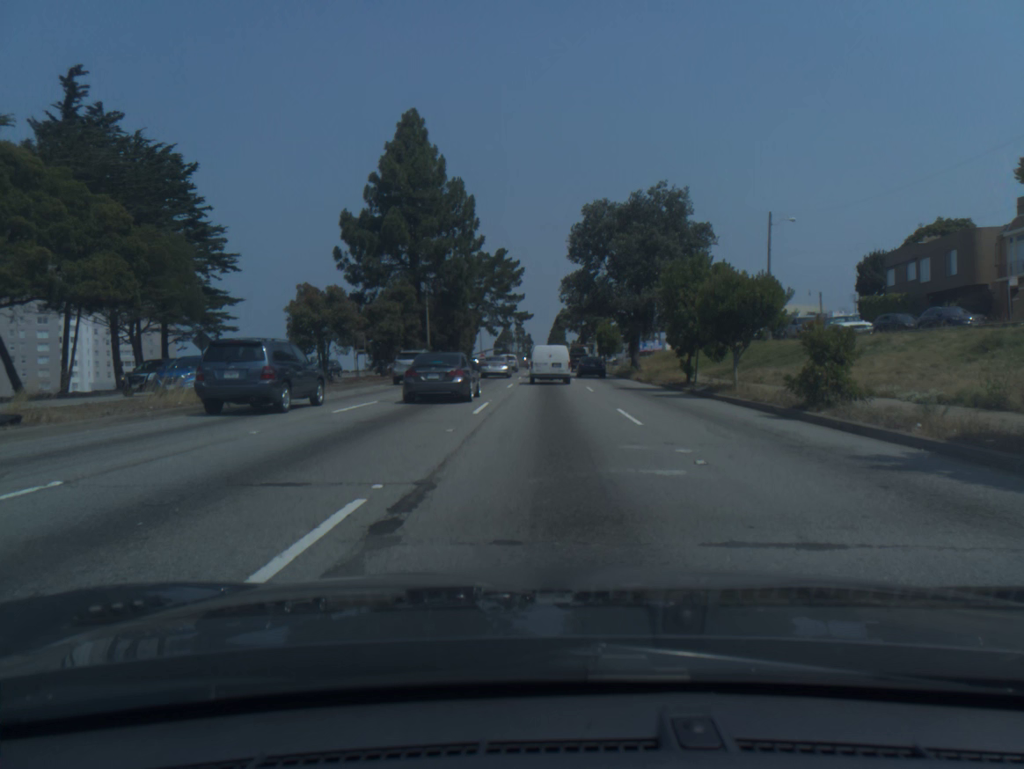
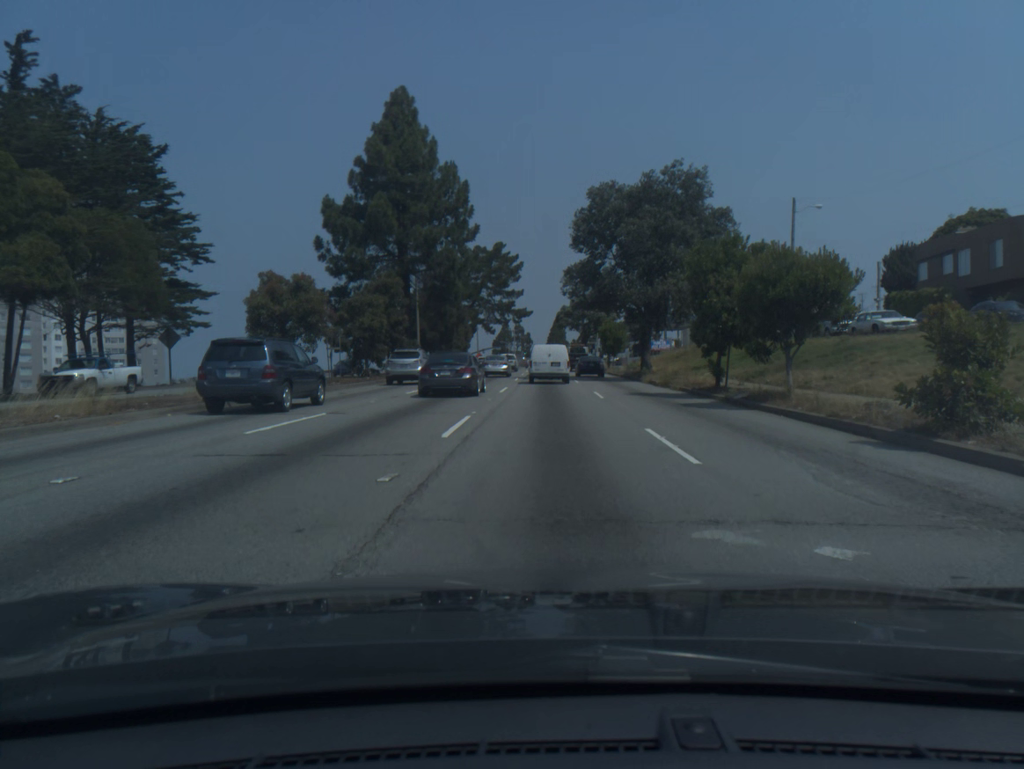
(0.0, +5.1) m; +1°
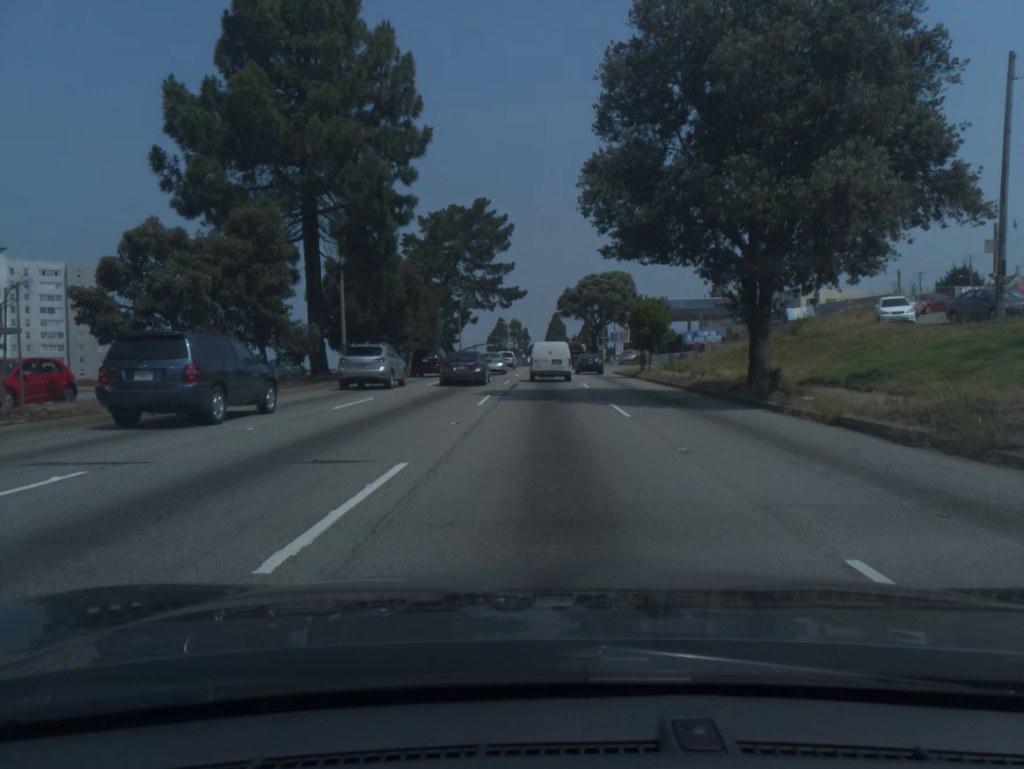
(+0.1, +23.4) m; 0°
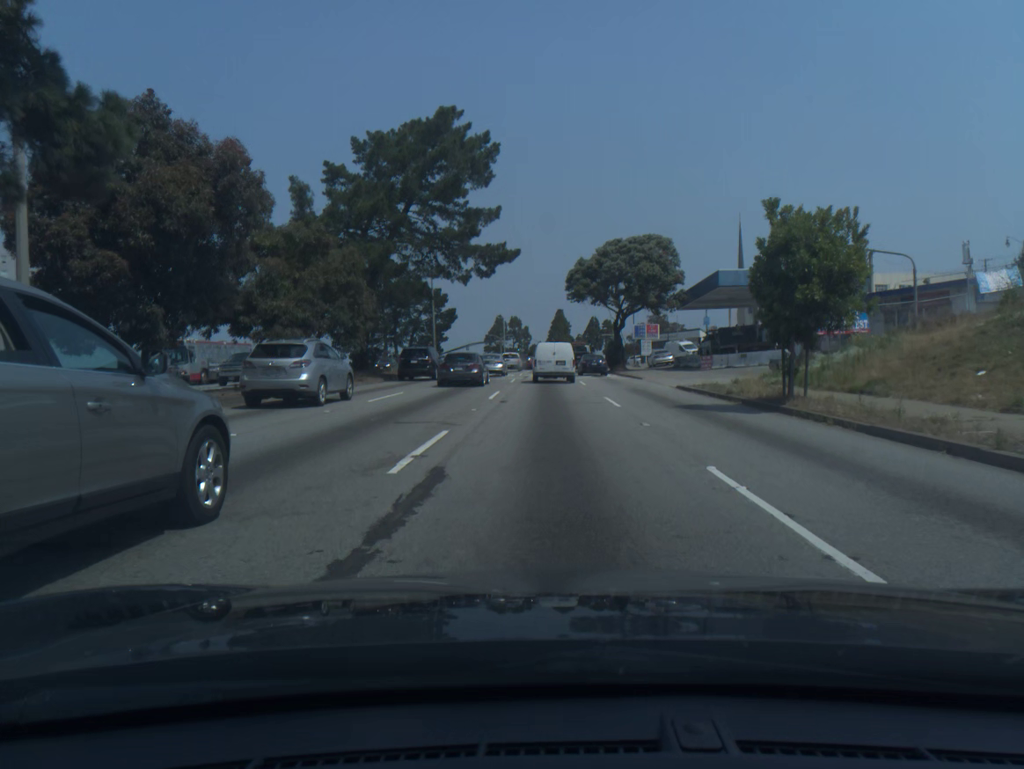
(0.0, +25.5) m; 0°
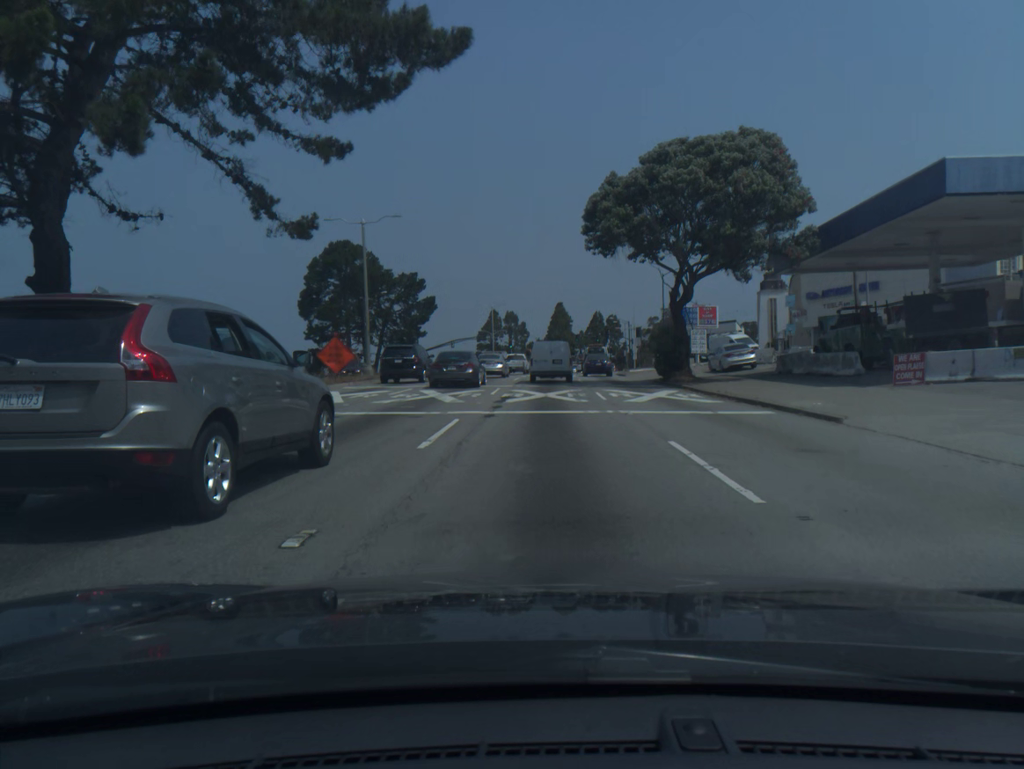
(0.0, +27.3) m; 0°
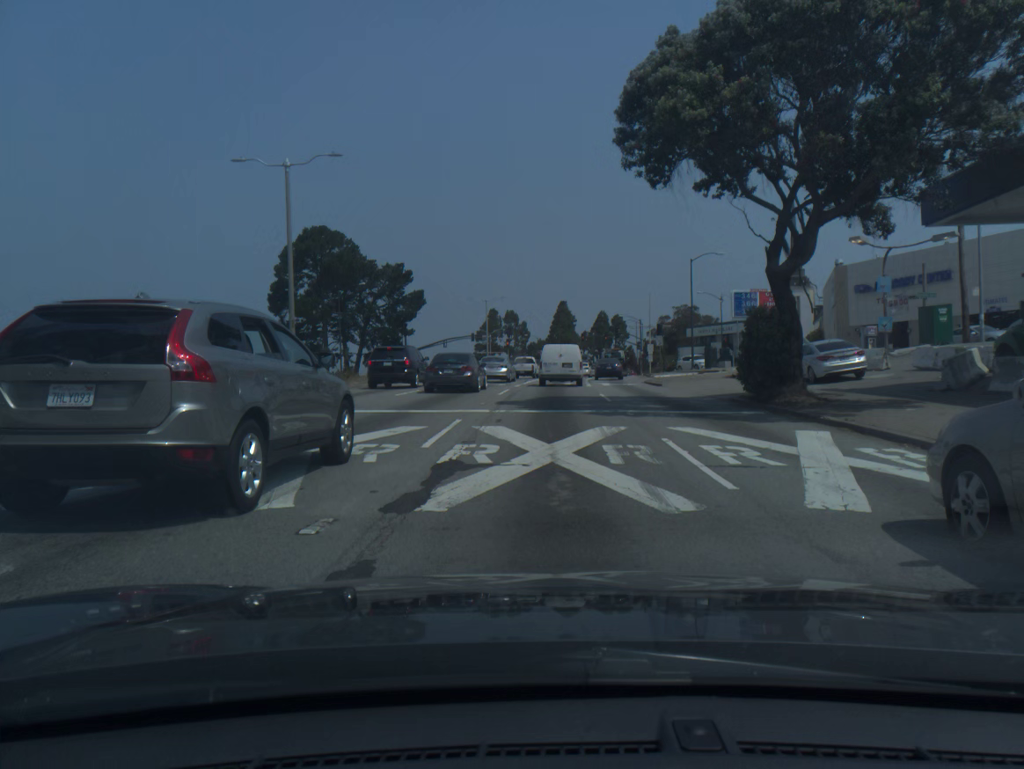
(0.0, +14.2) m; 0°
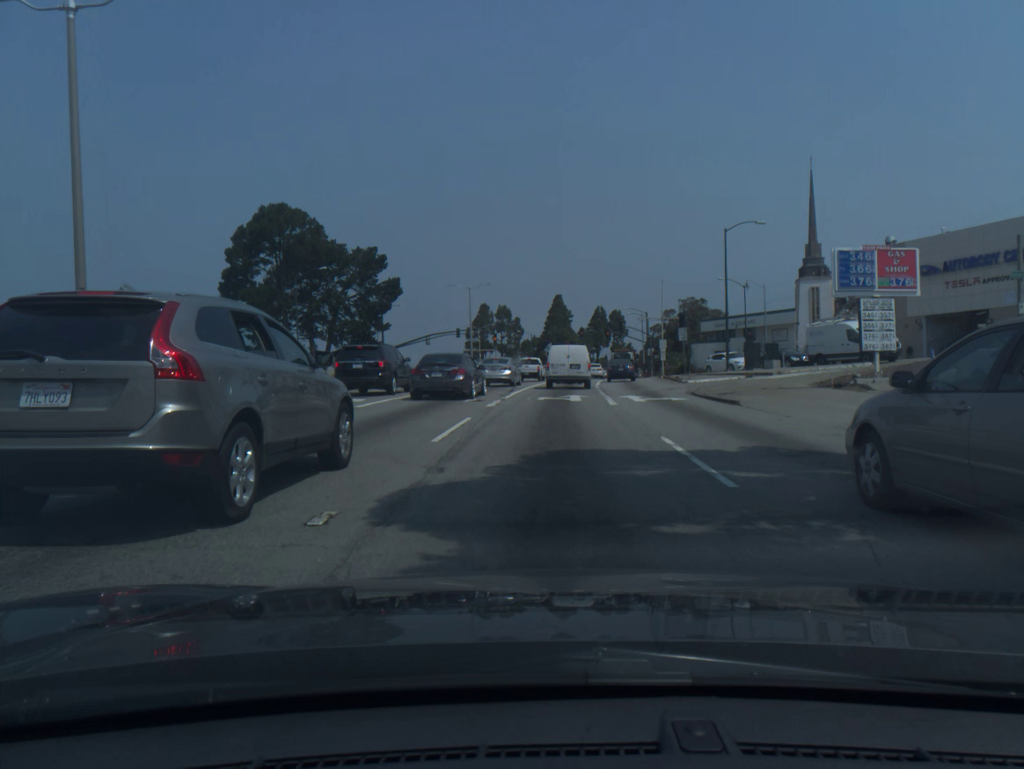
(0.0, +14.3) m; +1°
